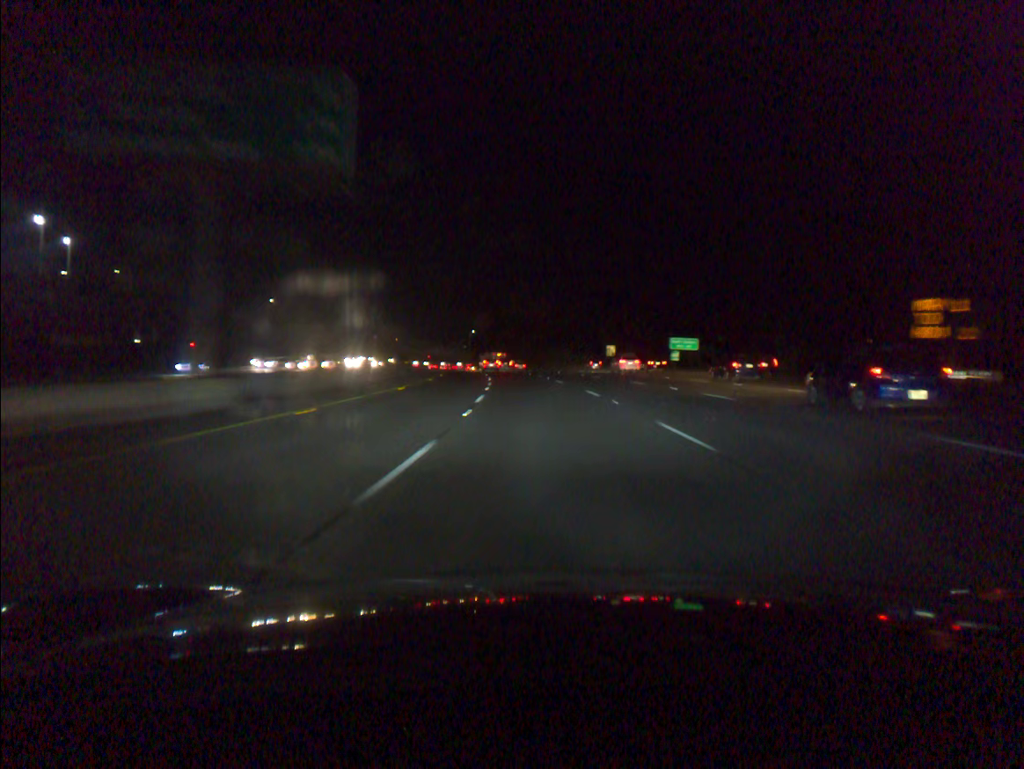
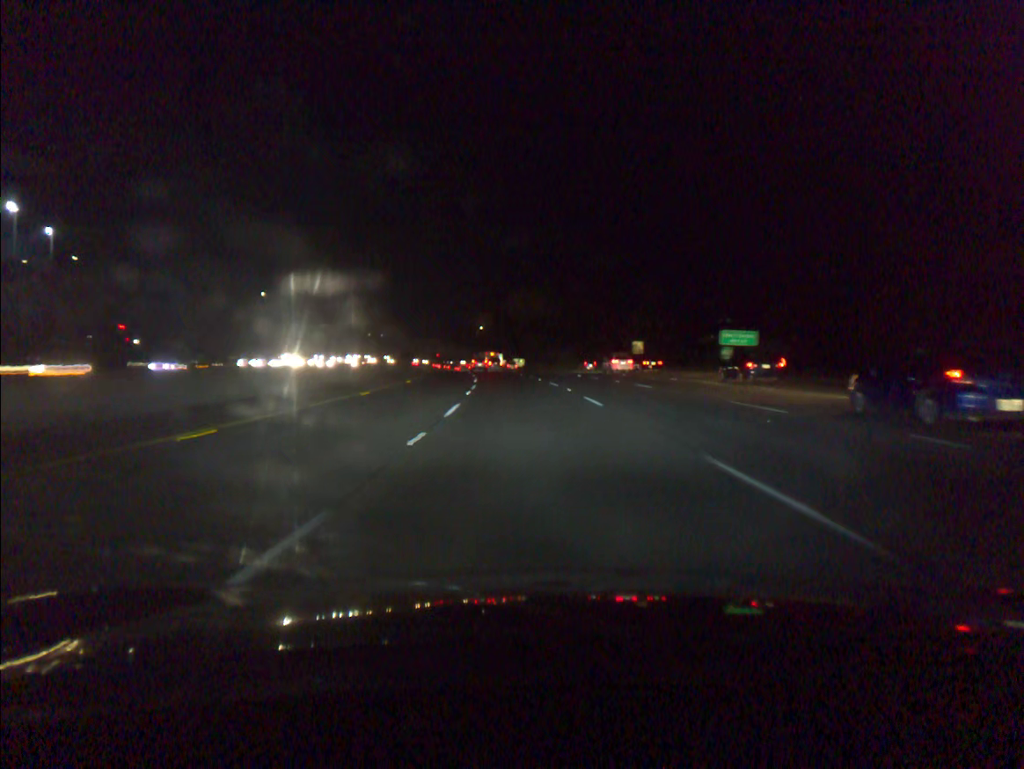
(-0.1, +19.8) m; -1°
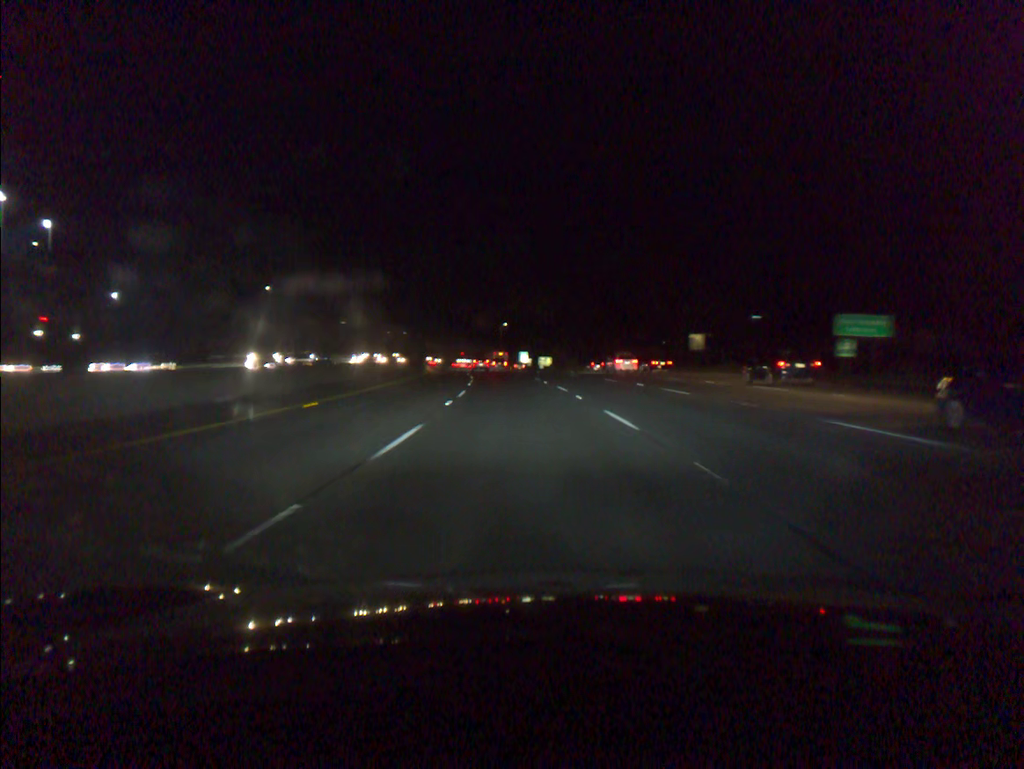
(-0.3, +21.3) m; -2°
